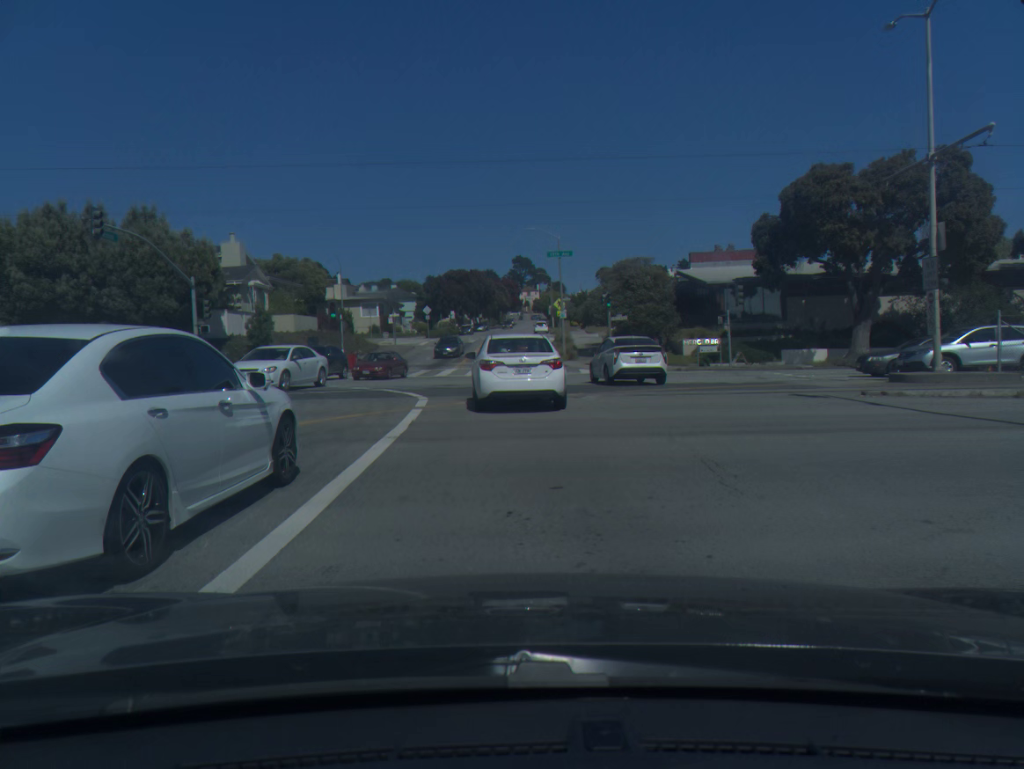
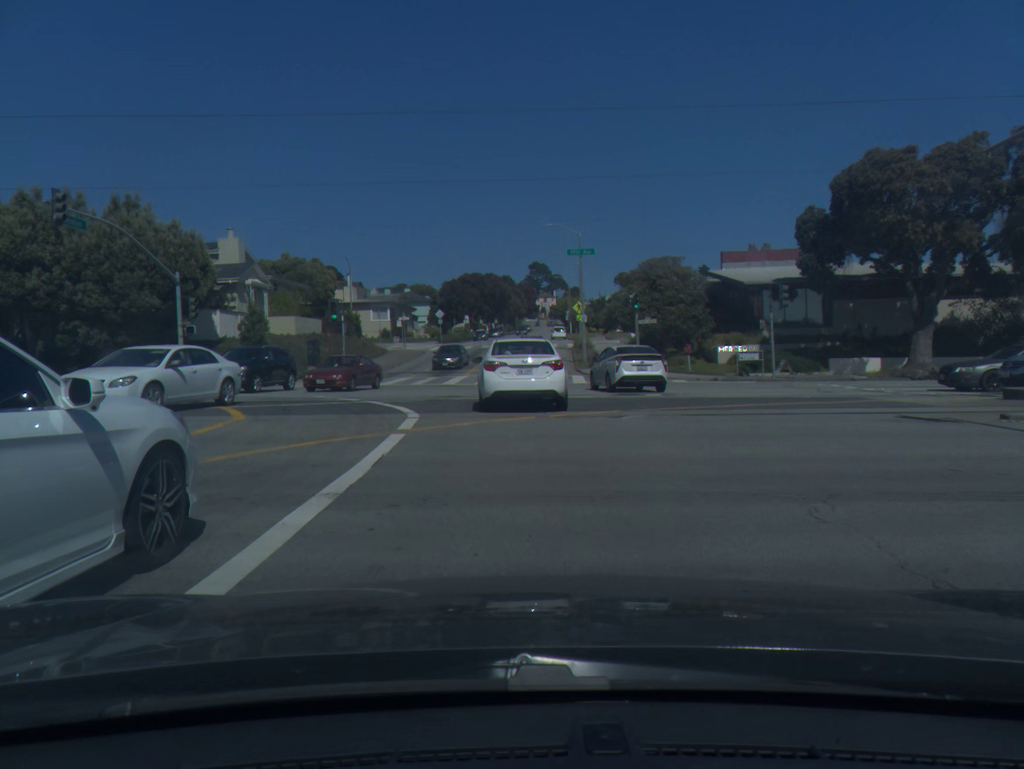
(-0.1, +4.3) m; -2°
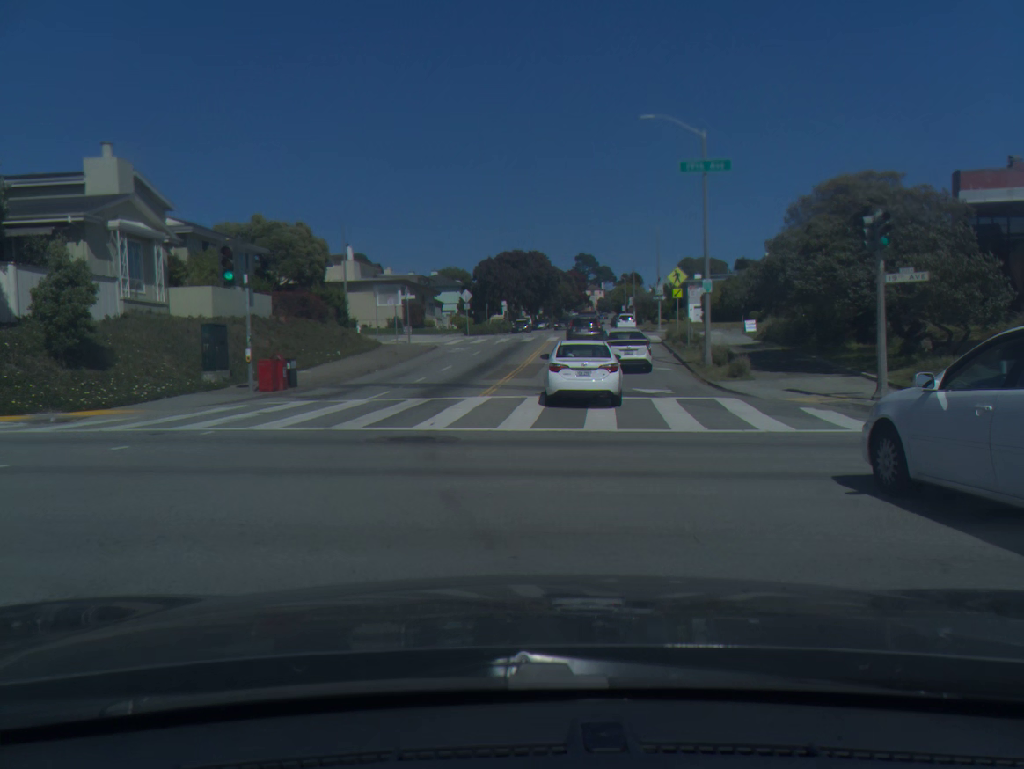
(-0.8, +22.5) m; -3°
